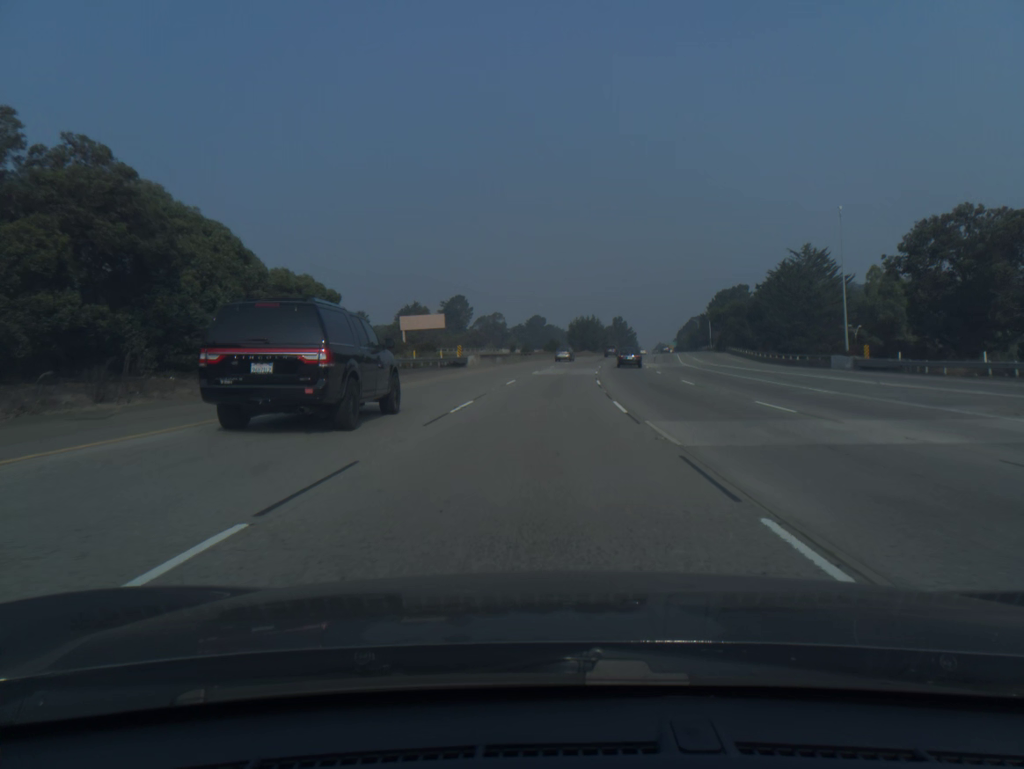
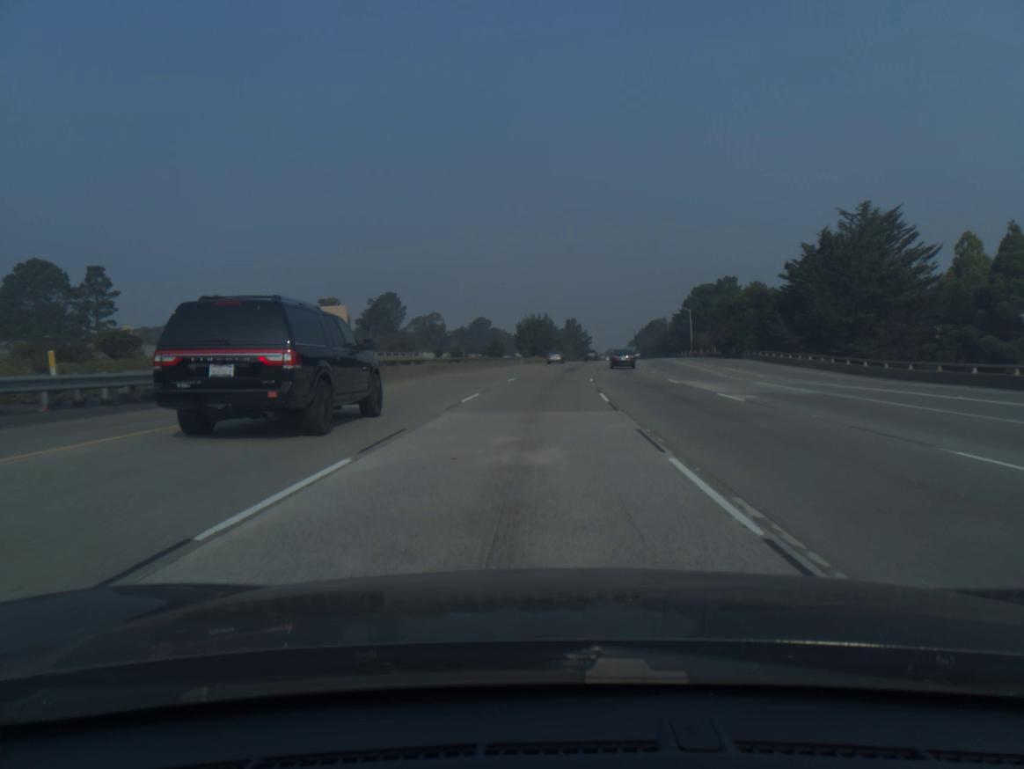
(+1.4, +40.4) m; +4°
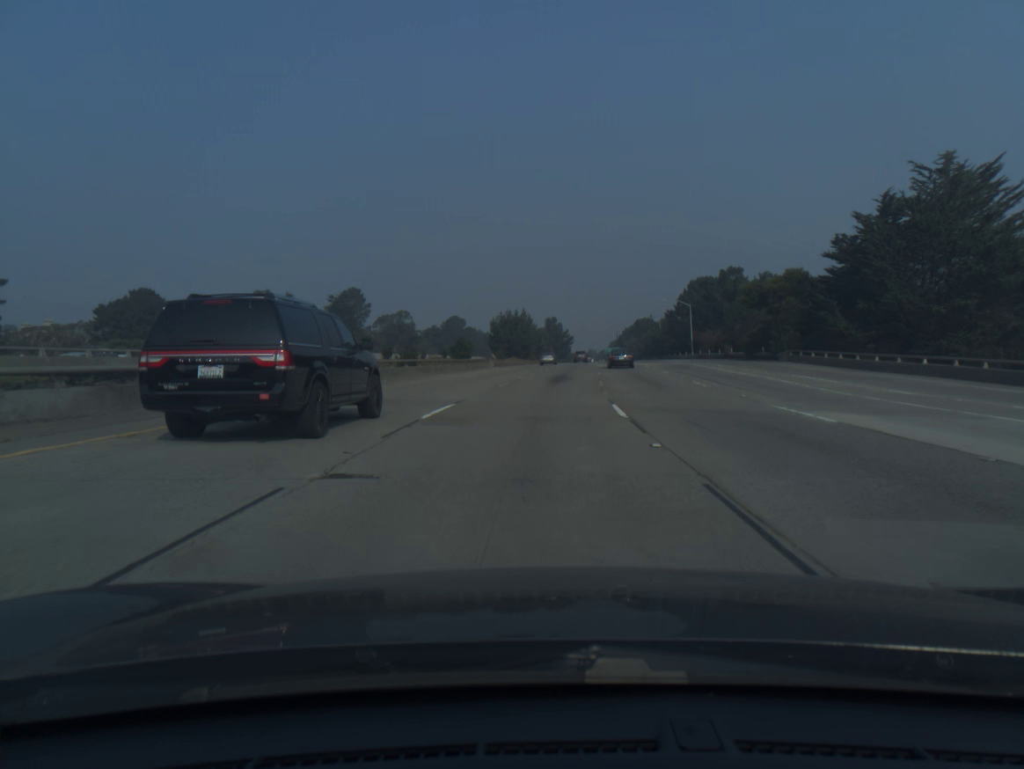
(+0.3, +20.2) m; +2°
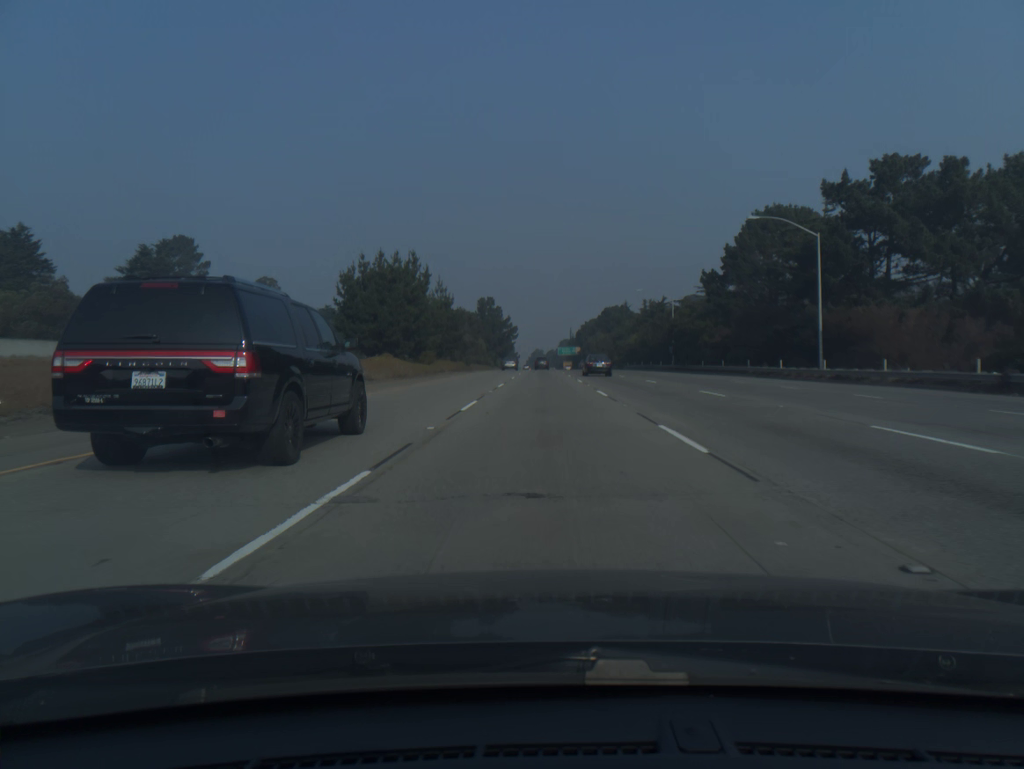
(+3.7, +81.1) m; +4°
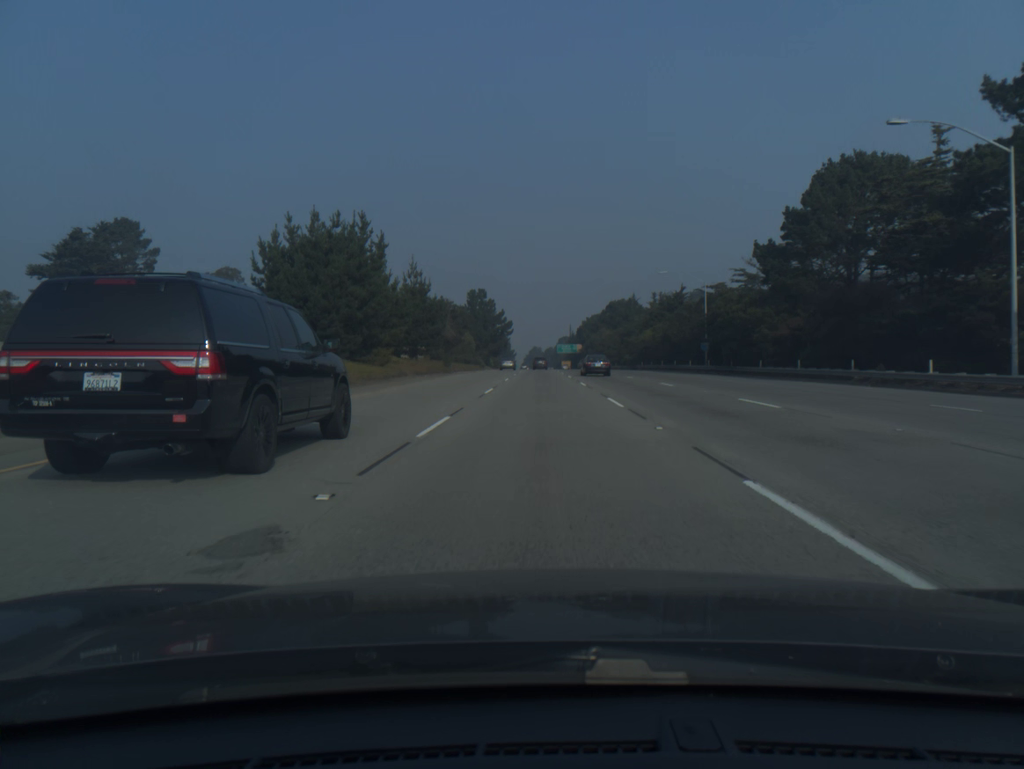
(0.0, +20.4) m; 0°
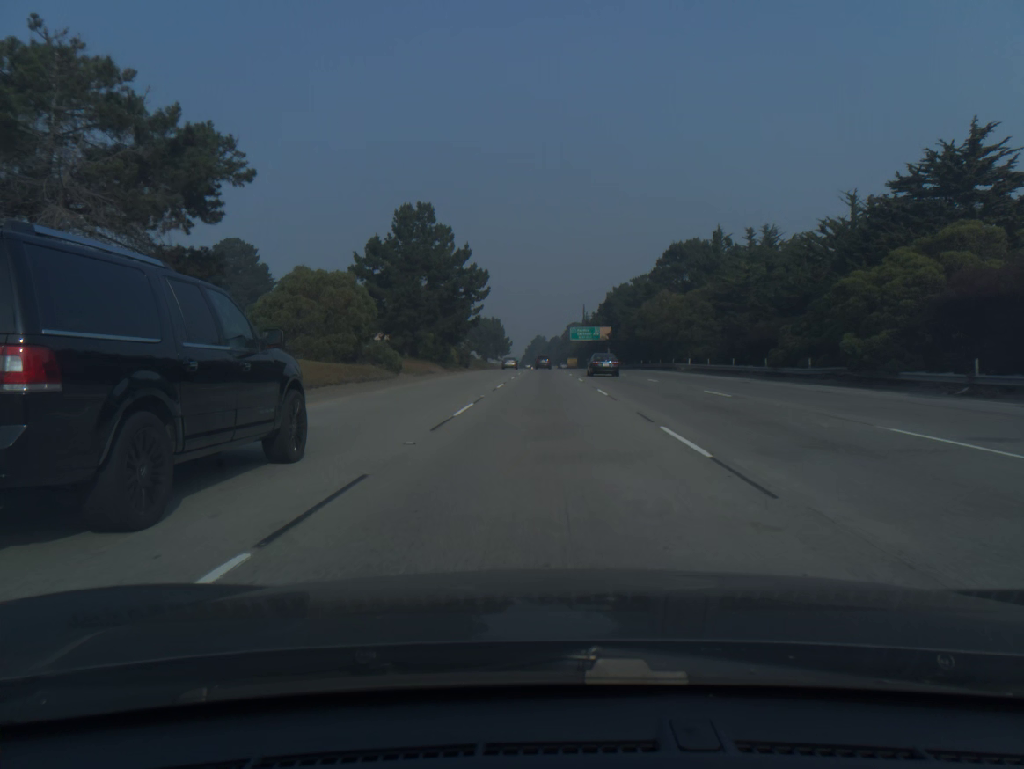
(-0.2, +82.2) m; 0°
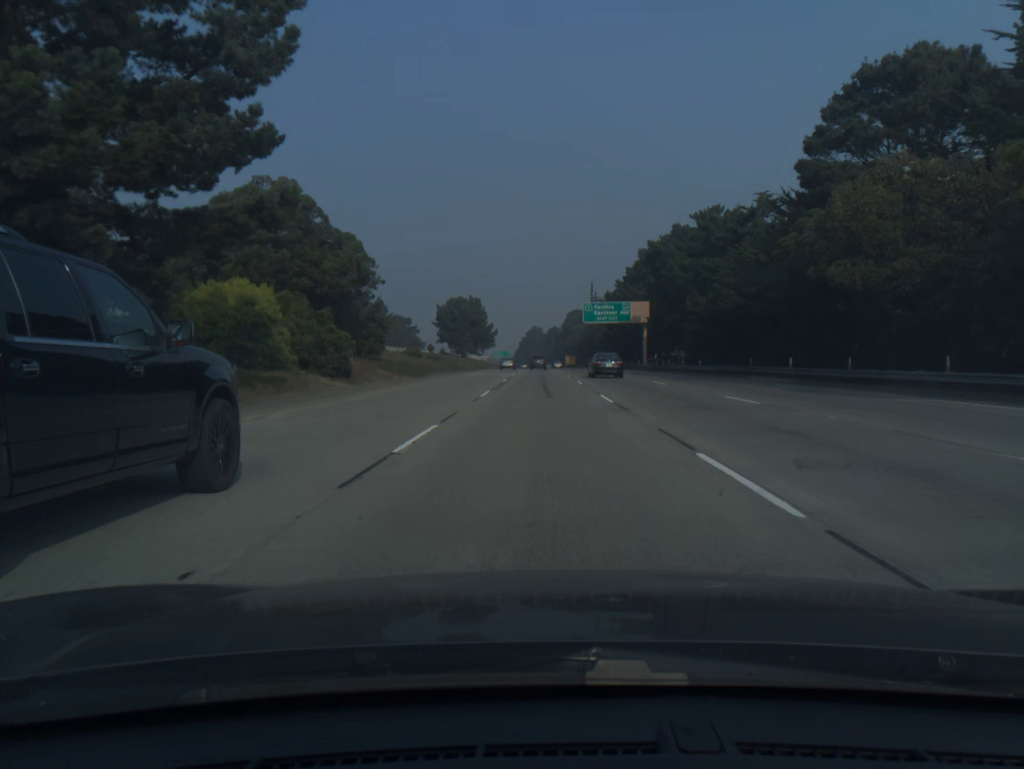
(+0.1, +62.0) m; 0°
